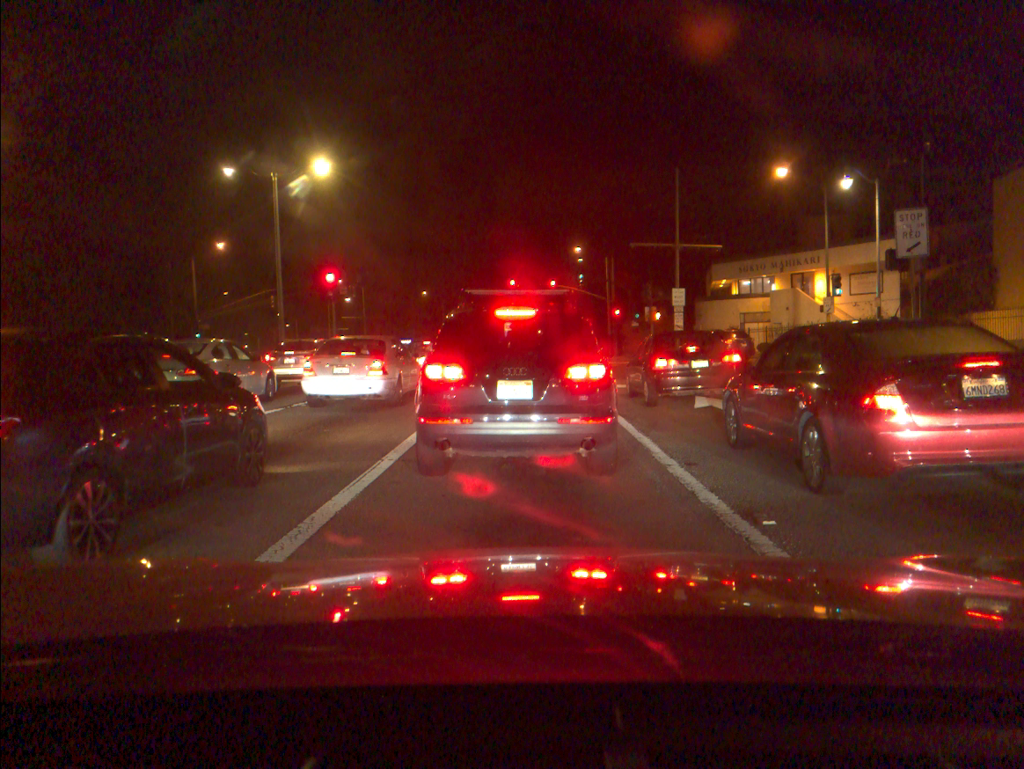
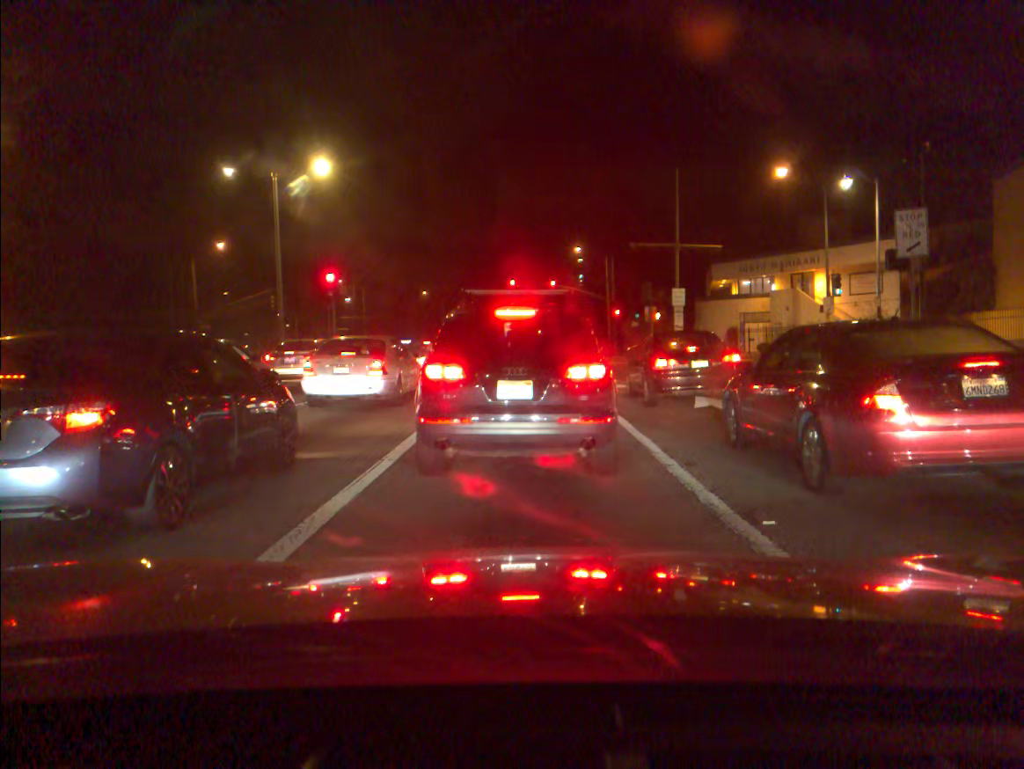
(0.0, 0.0) m; 0°
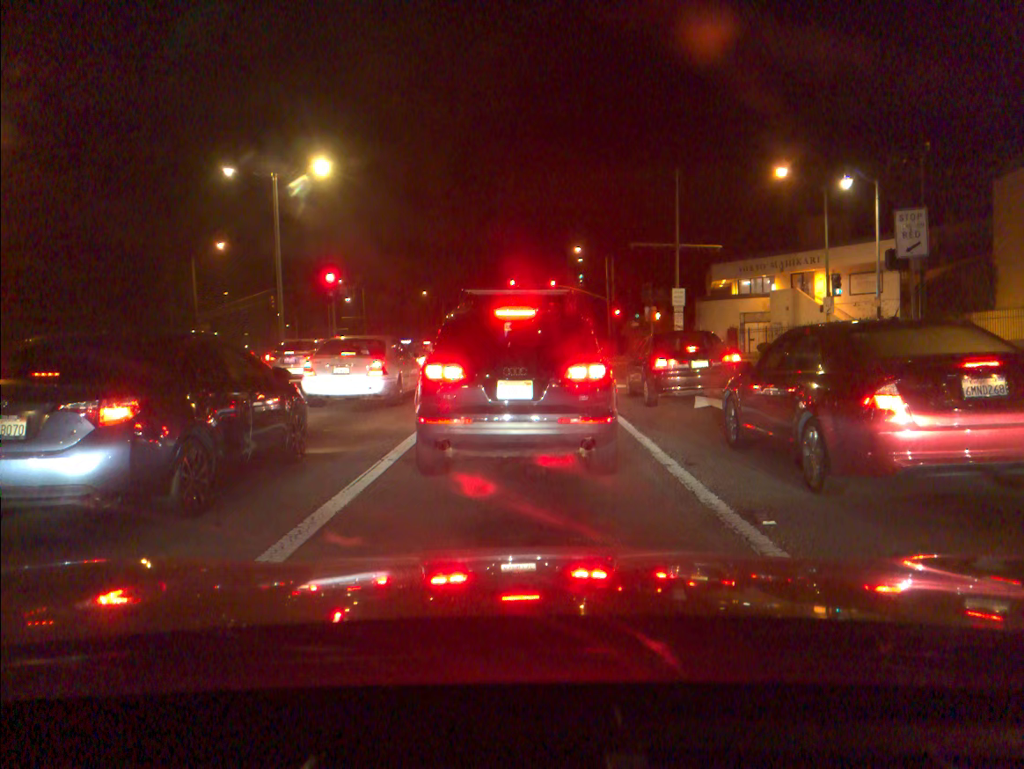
(0.0, 0.0) m; 0°
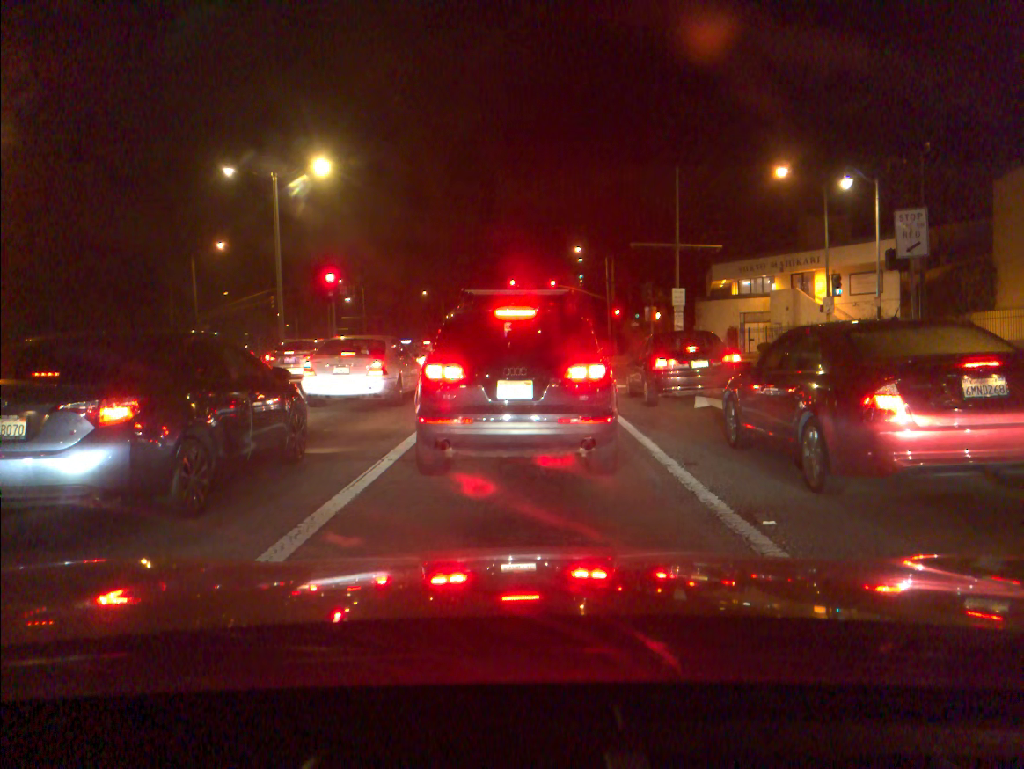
(0.0, 0.0) m; 0°
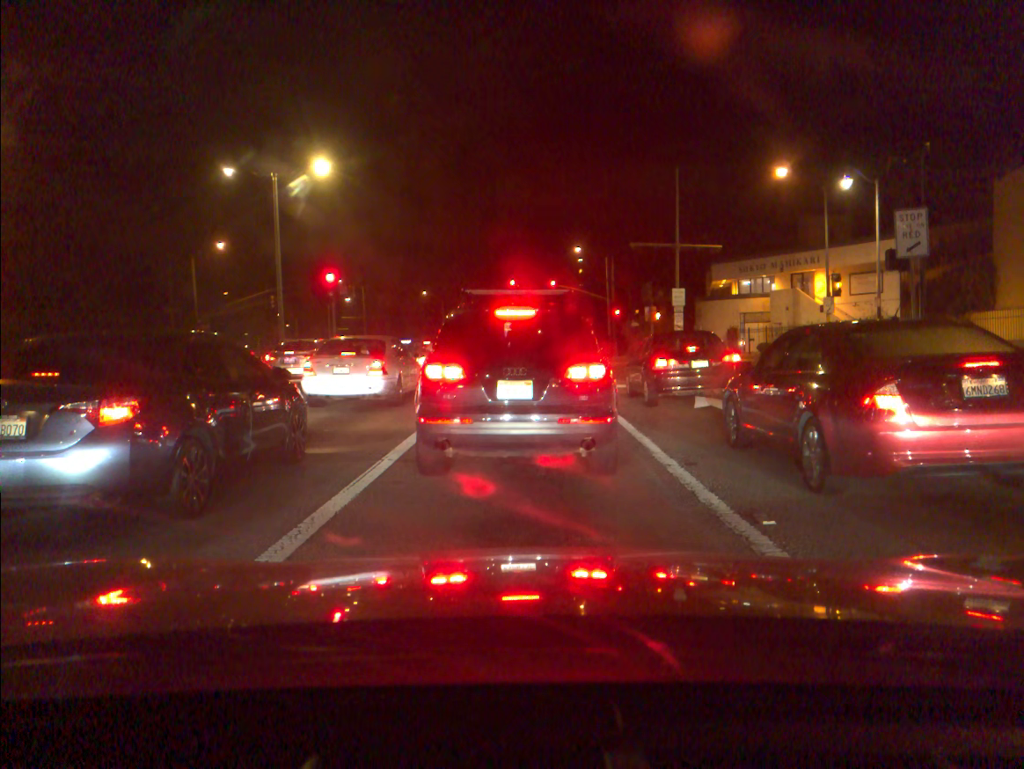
(0.0, 0.0) m; 0°
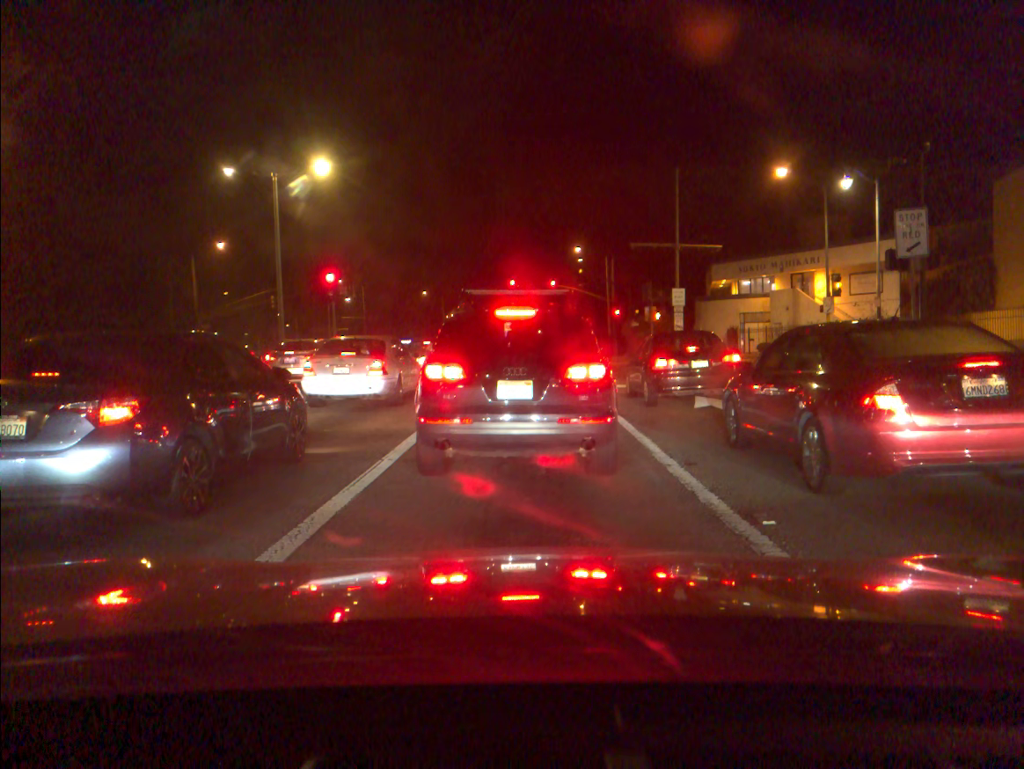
(0.0, 0.0) m; 0°
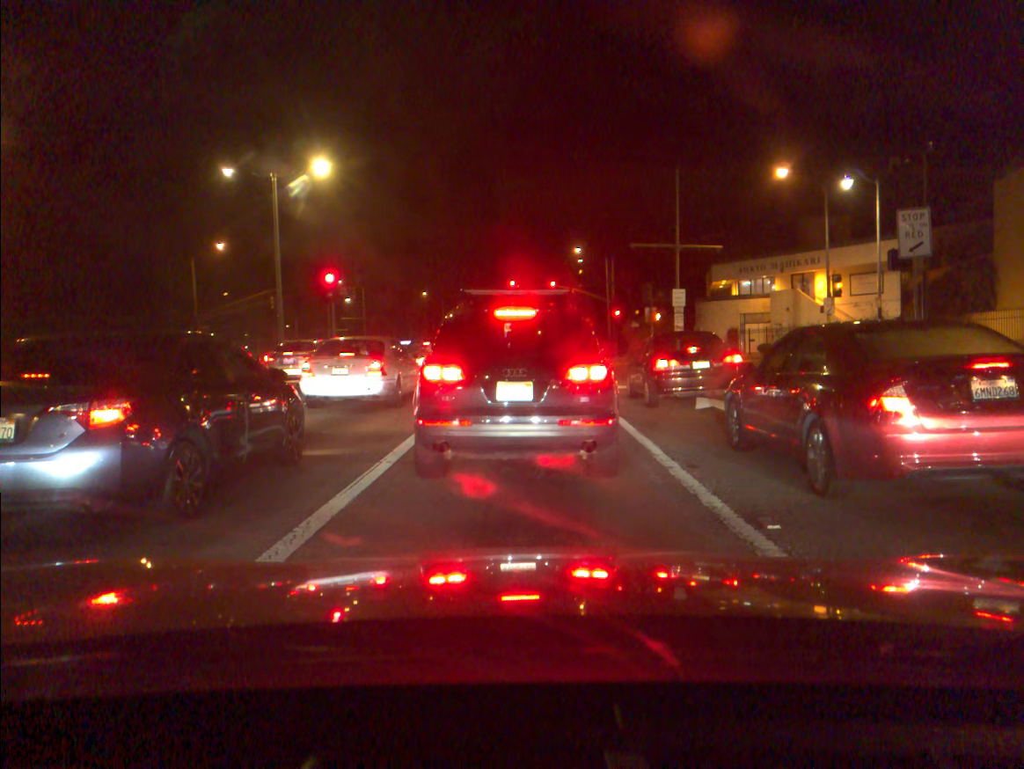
(0.0, +0.1) m; 0°
